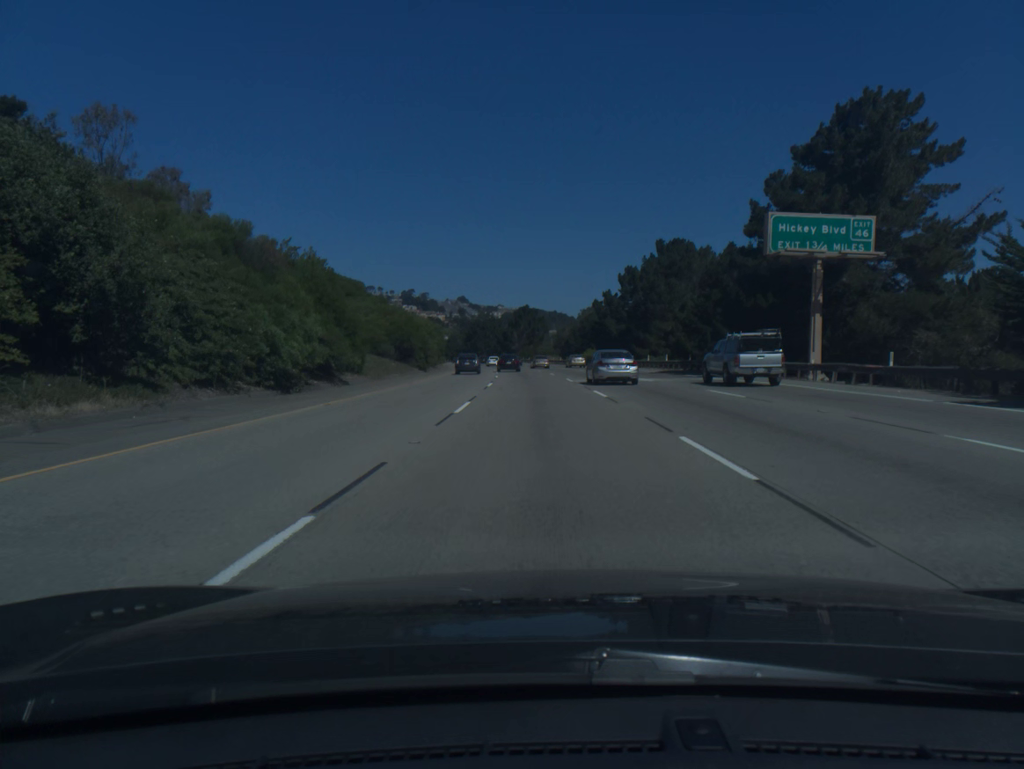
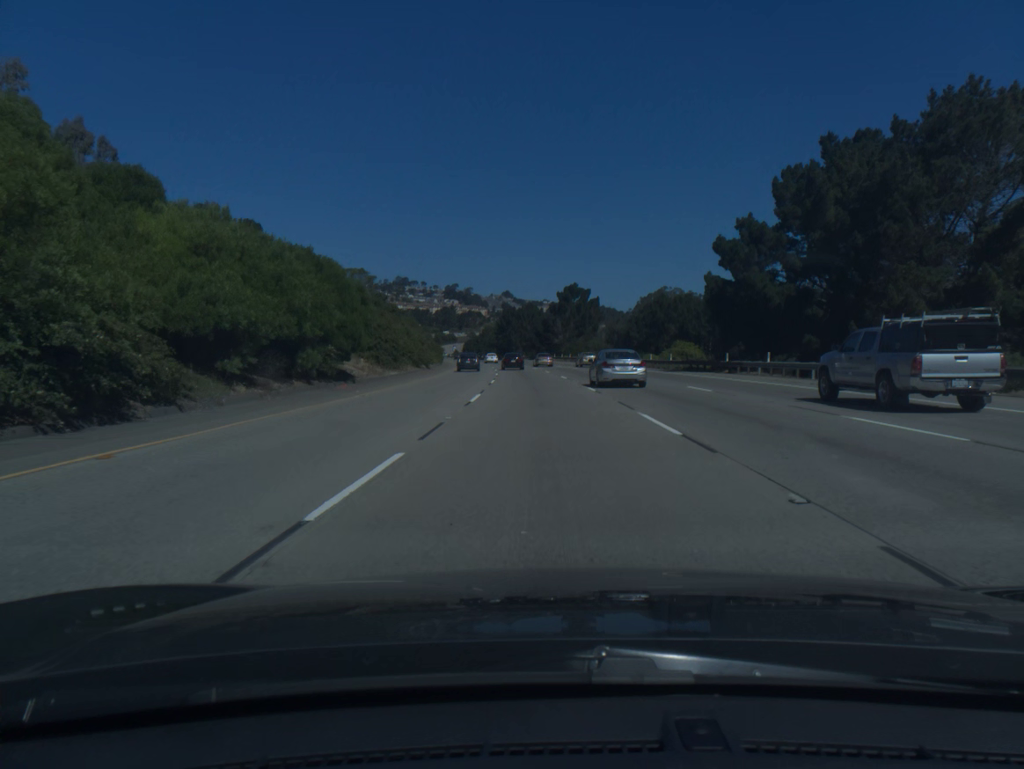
(-1.6, +54.2) m; -3°
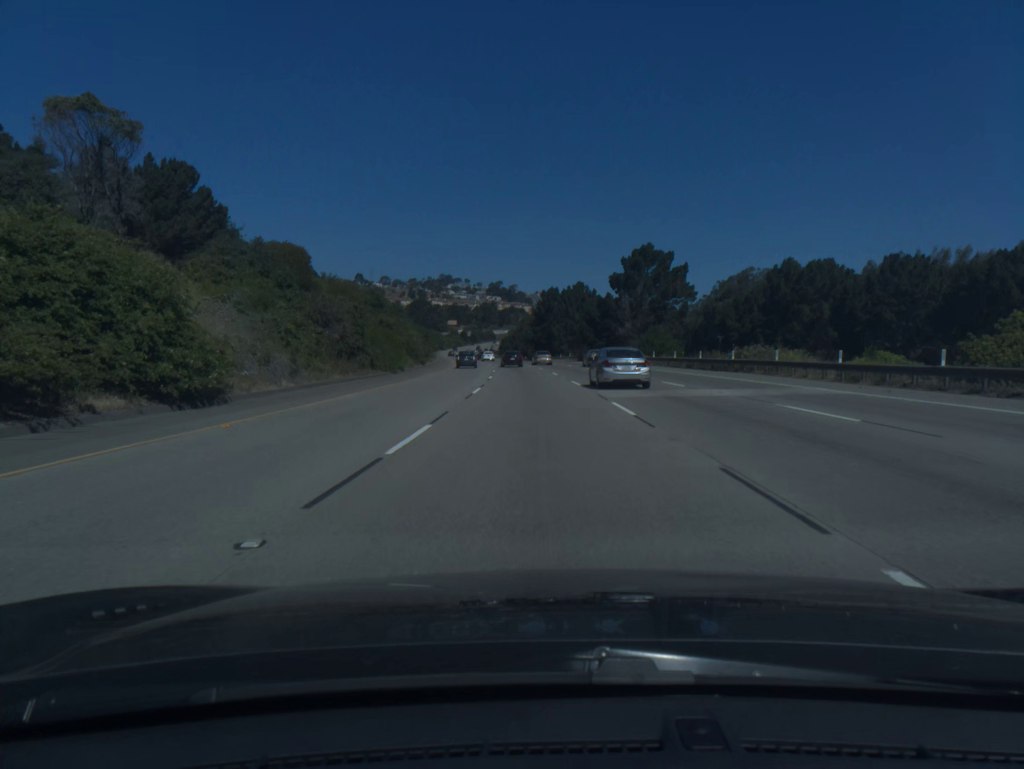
(-1.5, +54.7) m; -3°
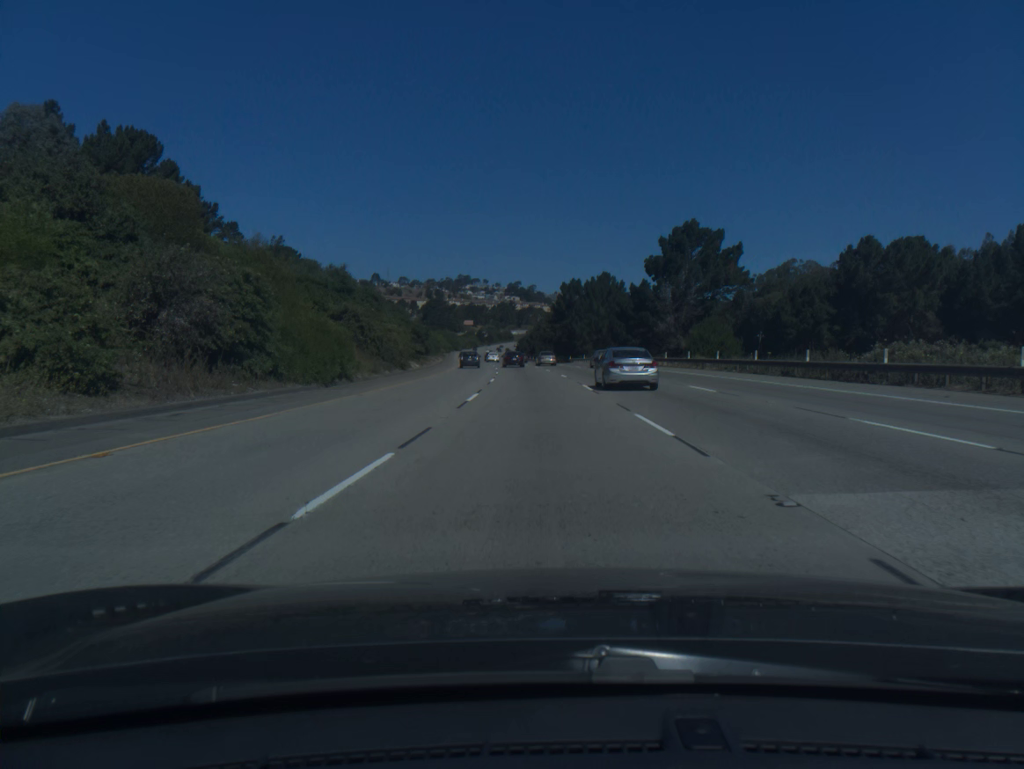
(-0.2, +18.4) m; -1°
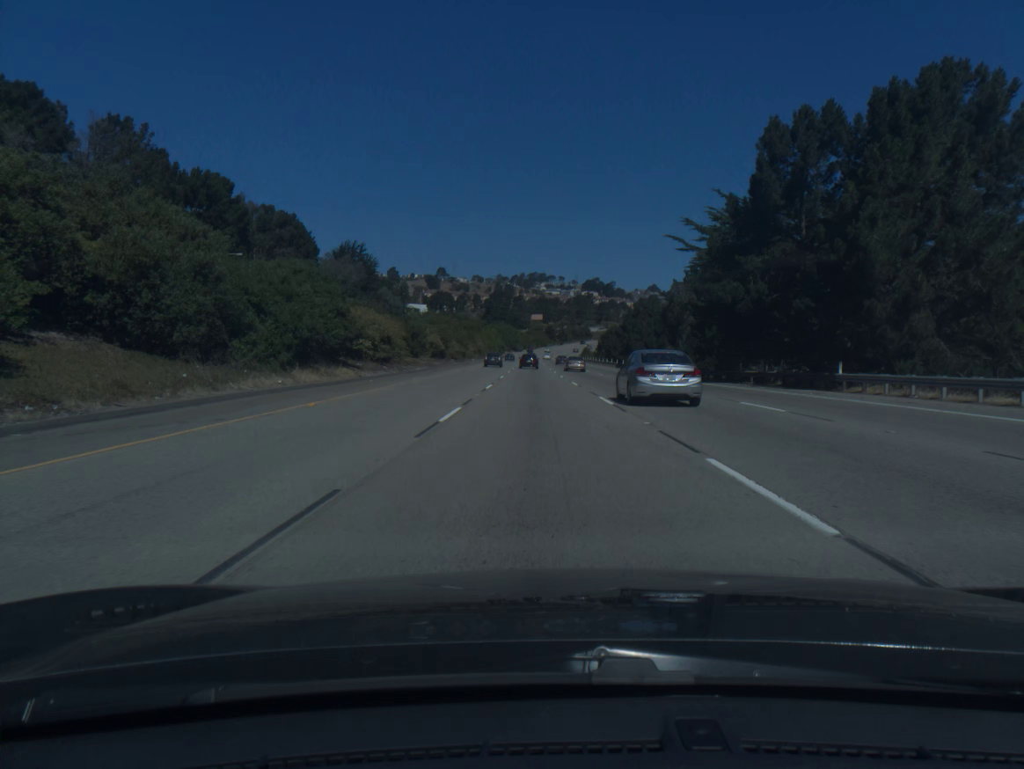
(-4.7, +93.5) m; -6°
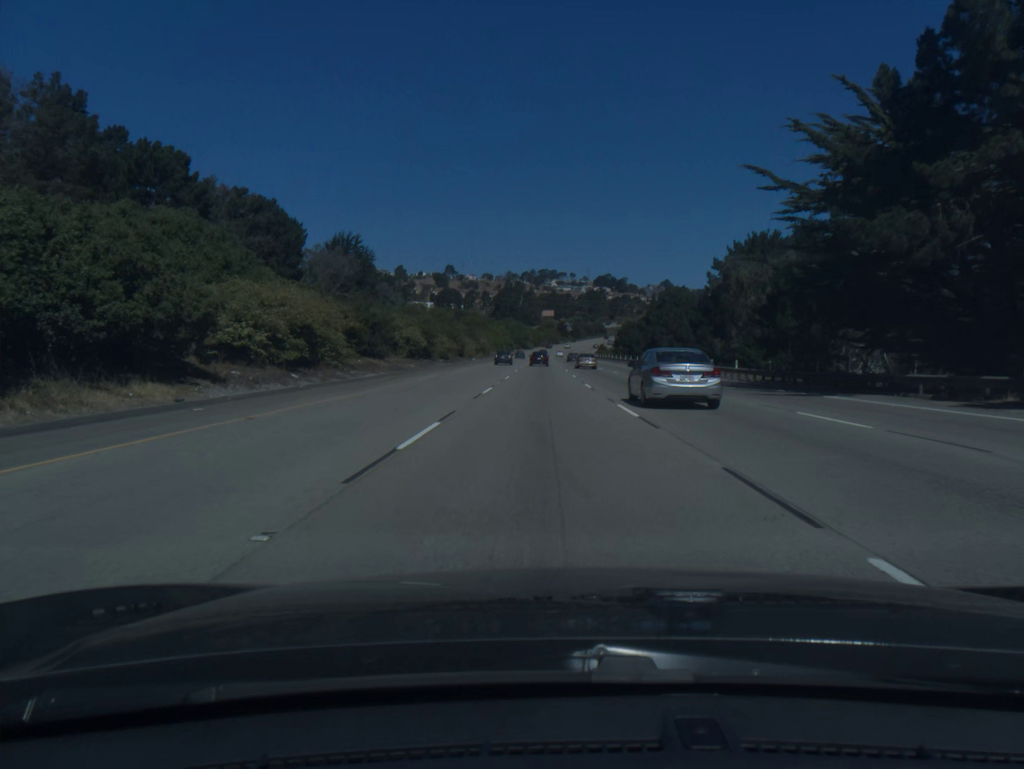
(-0.1, +19.0) m; -1°
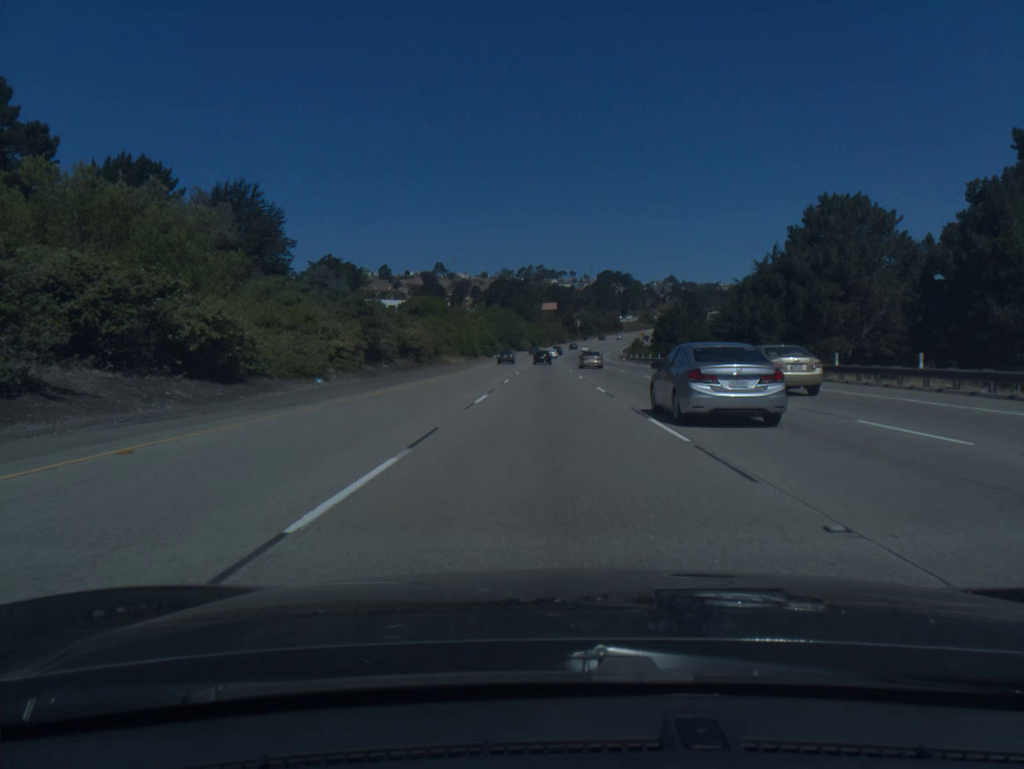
(-0.5, +77.5) m; 0°
